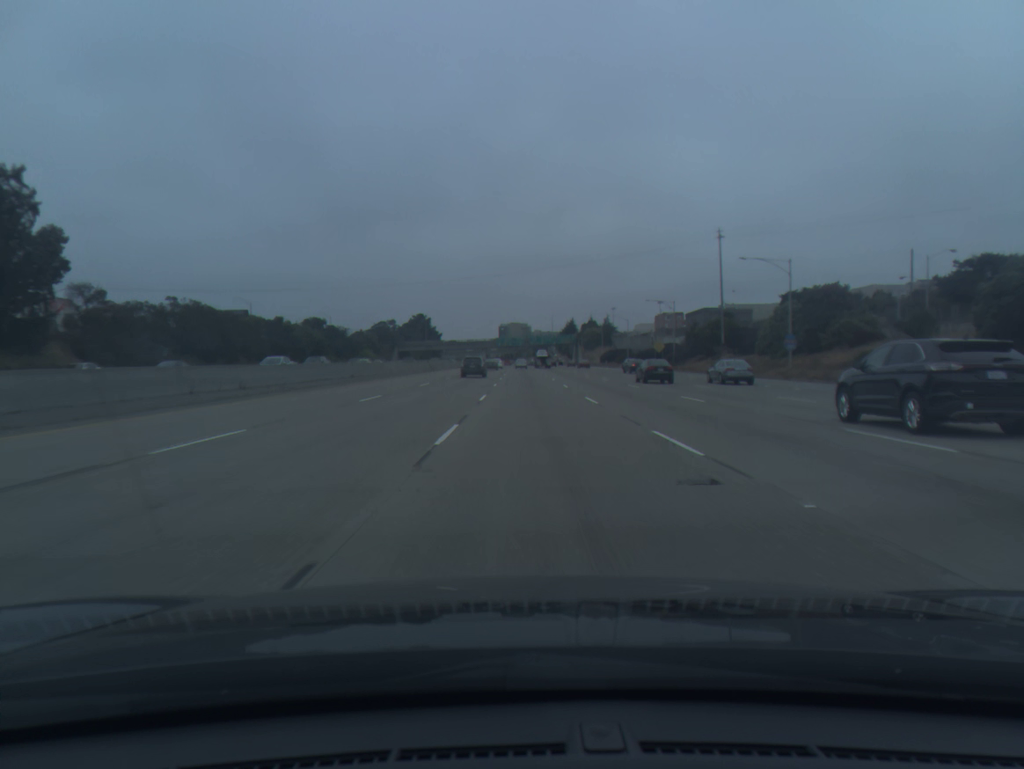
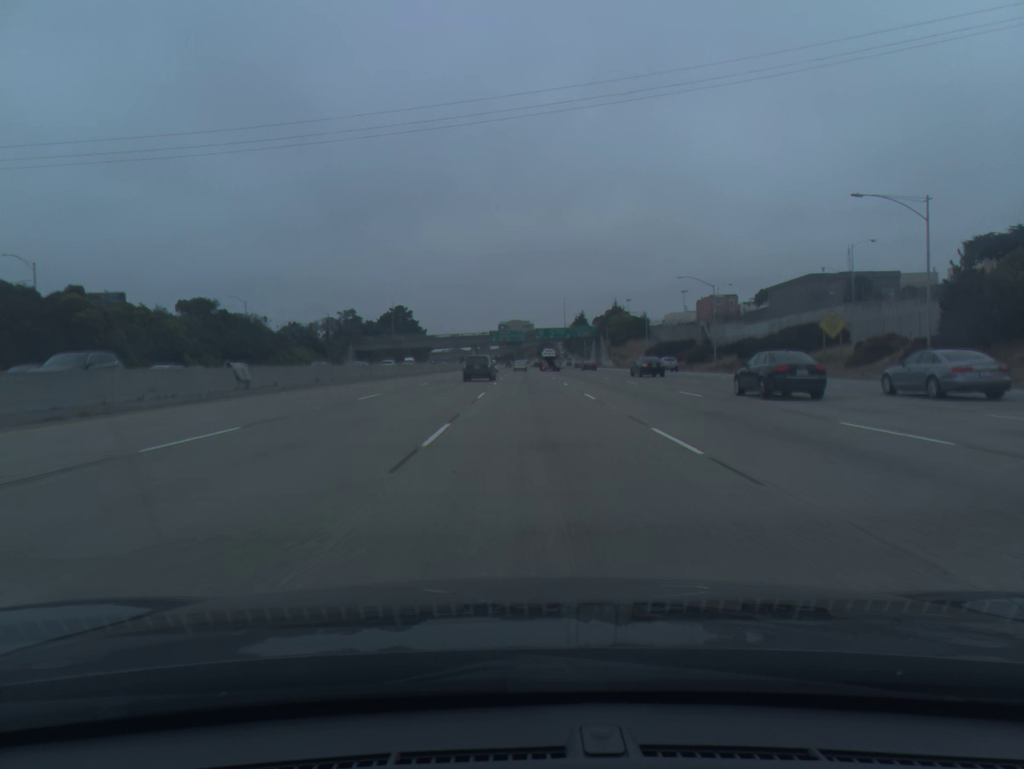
(+0.1, +71.4) m; 0°
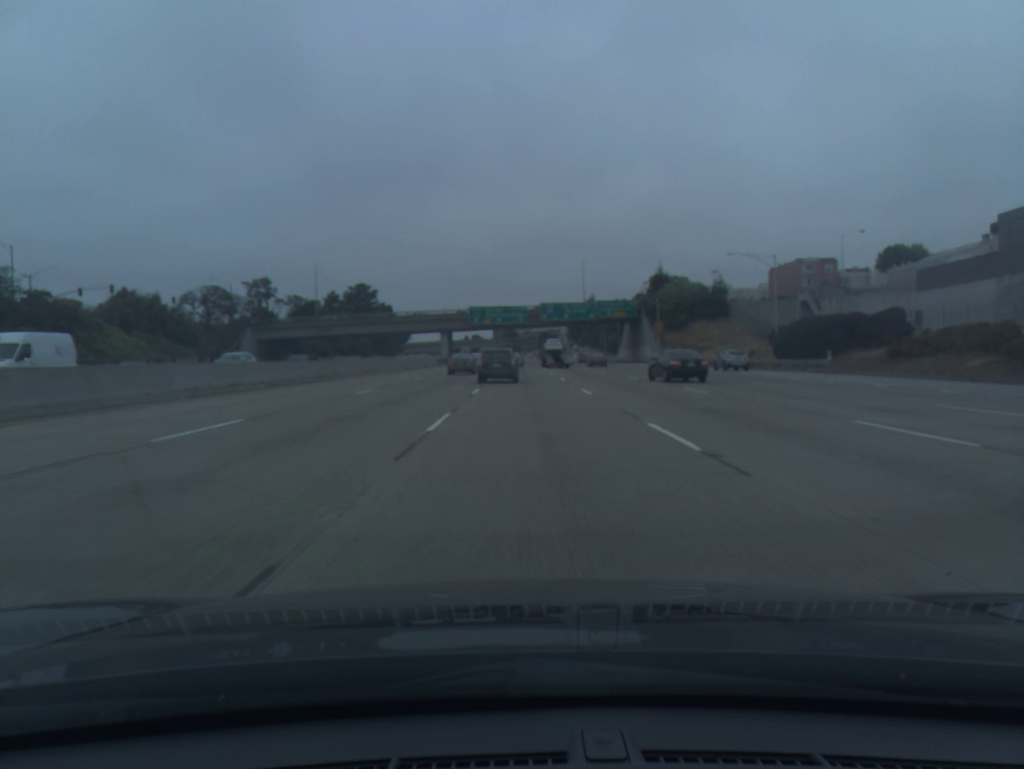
(+0.1, +70.9) m; 0°
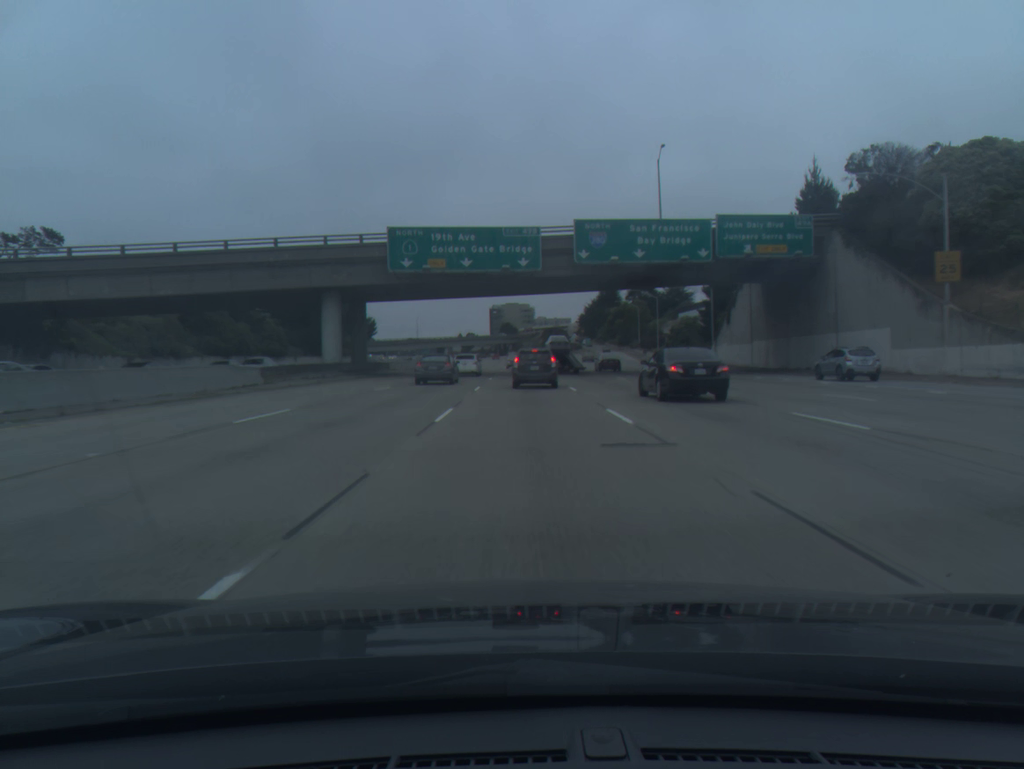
(0.0, +81.7) m; 0°
